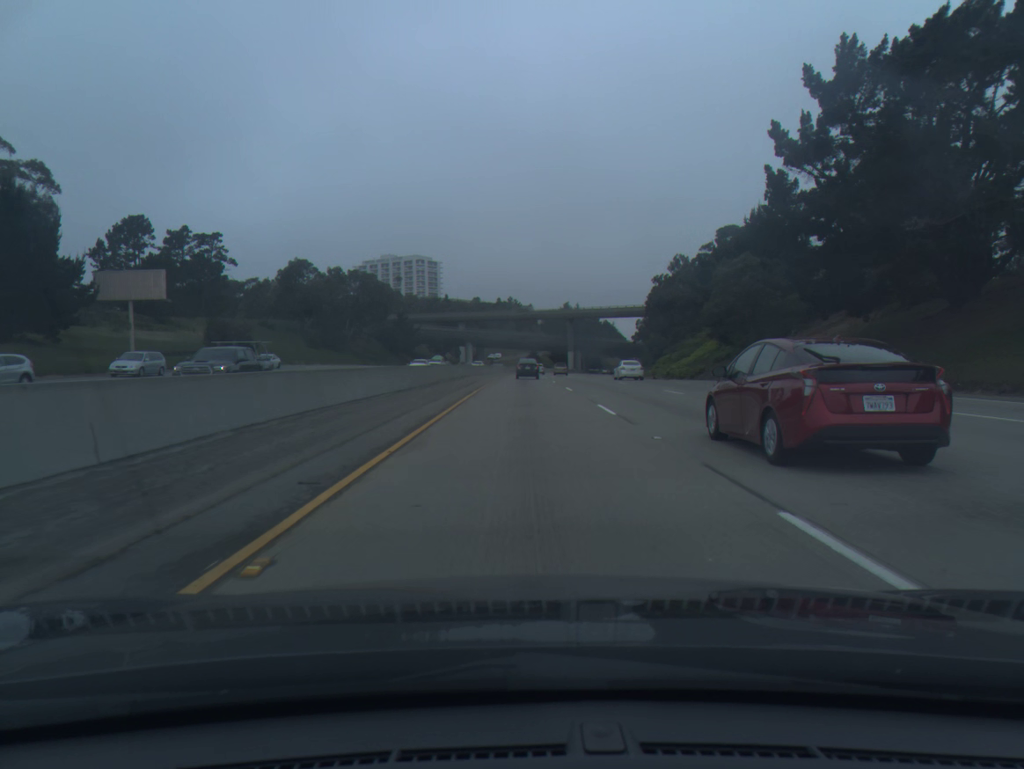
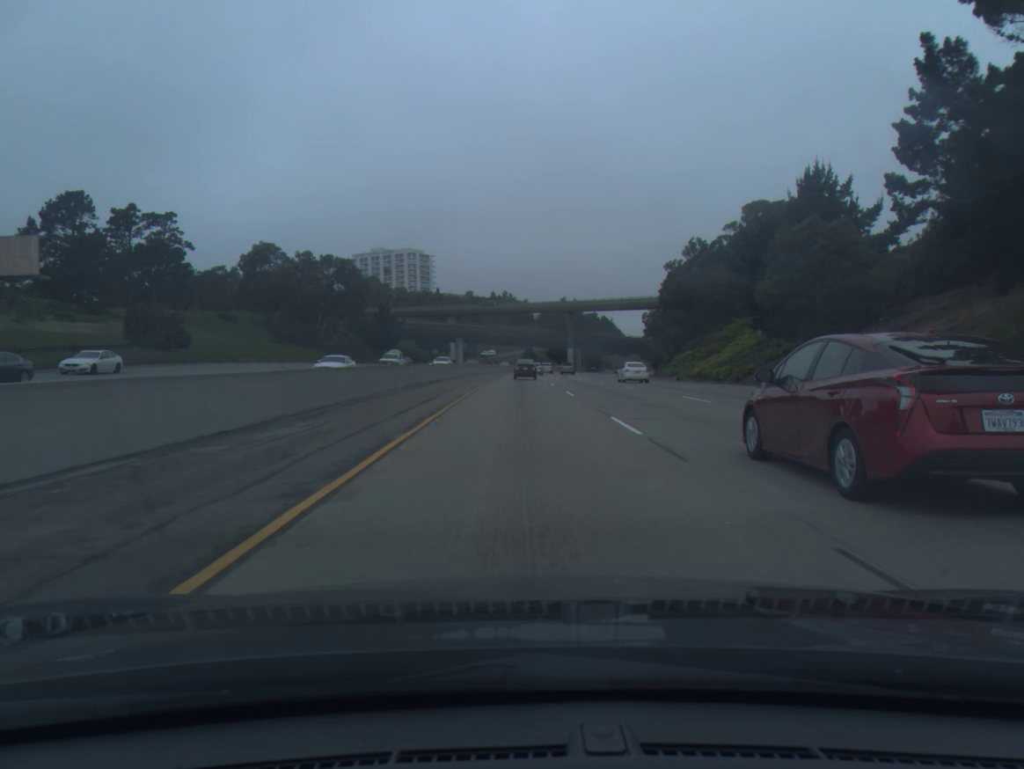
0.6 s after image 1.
(0.0, +18.7) m; 0°
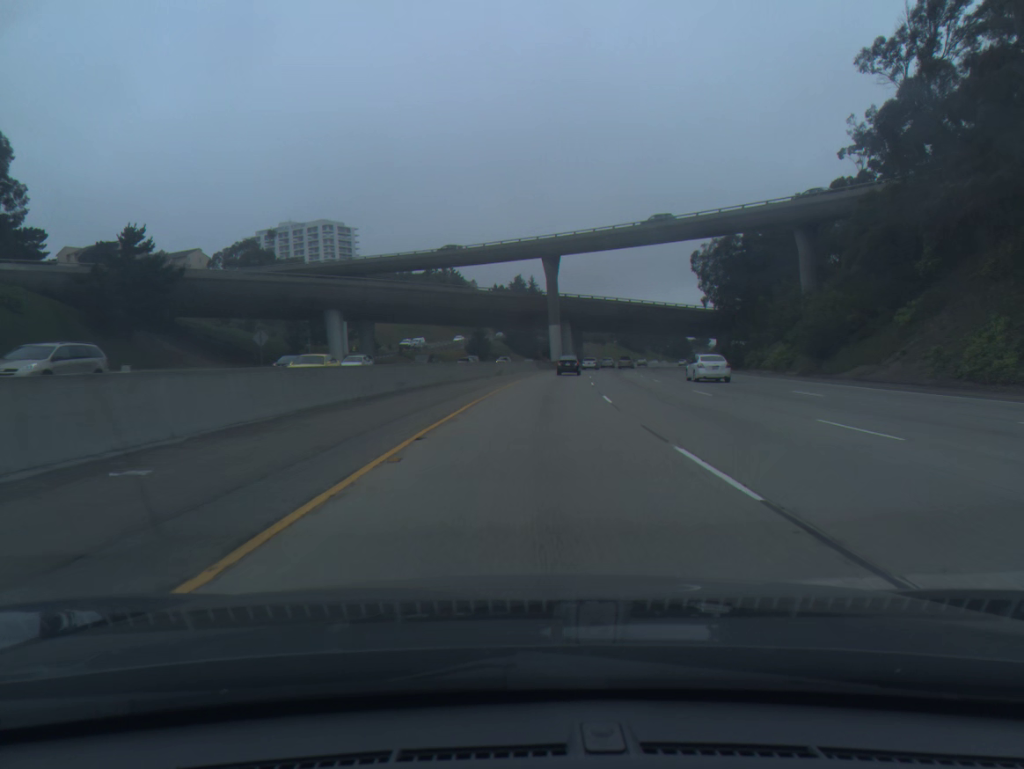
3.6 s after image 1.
(+1.3, +93.3) m; +3°
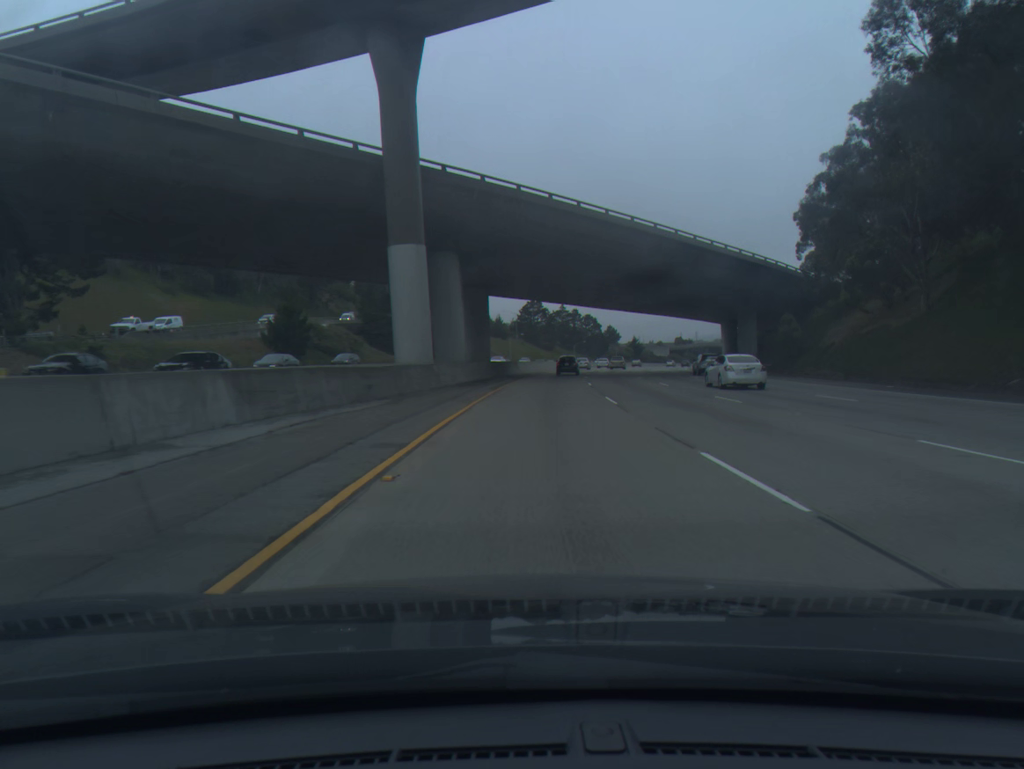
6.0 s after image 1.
(+4.8, +74.0) m; +7°
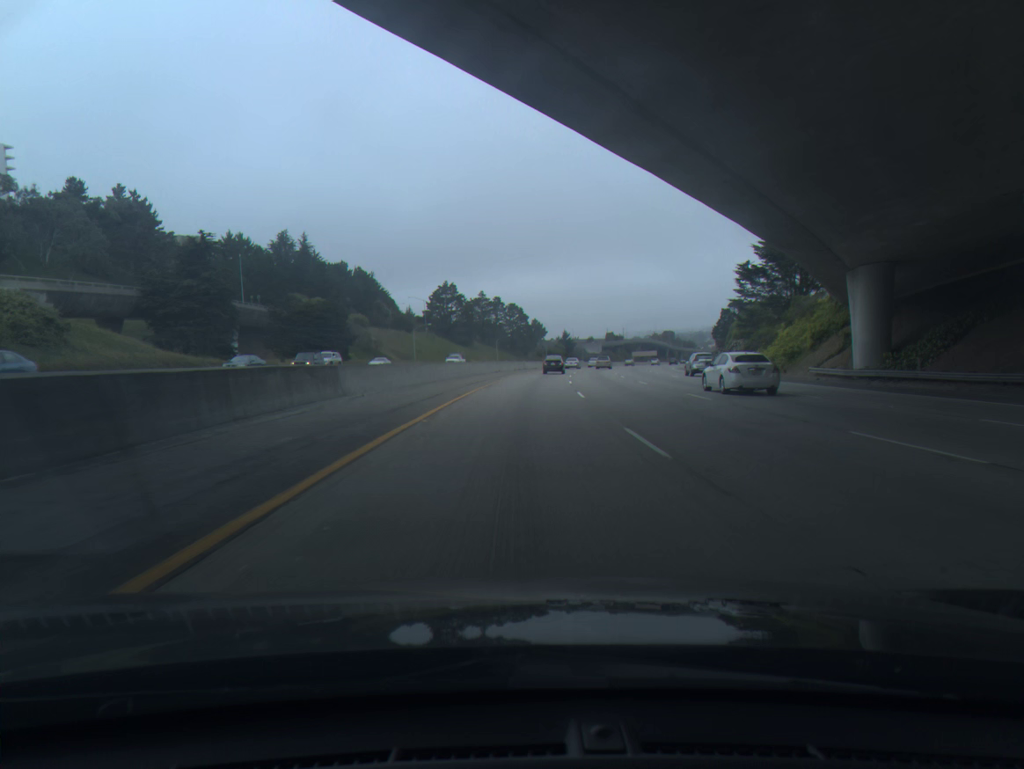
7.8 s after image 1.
(+2.8, +55.7) m; +6°
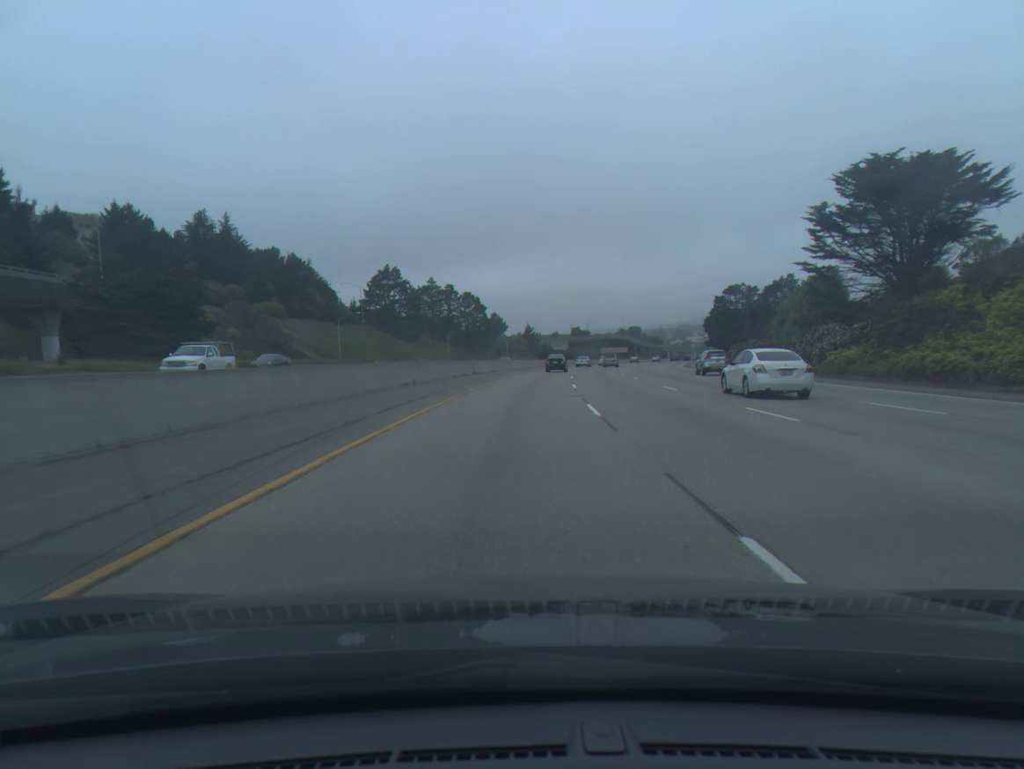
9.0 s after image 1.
(+1.0, +37.3) m; +3°
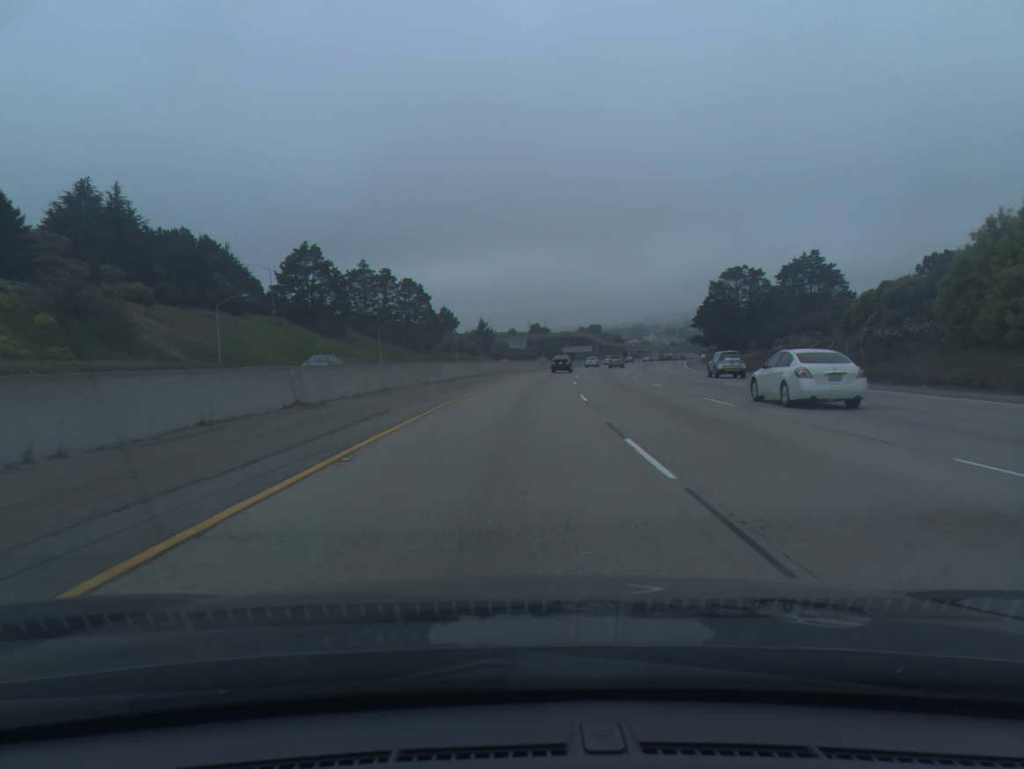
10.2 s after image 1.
(+1.0, +37.4) m; +3°
